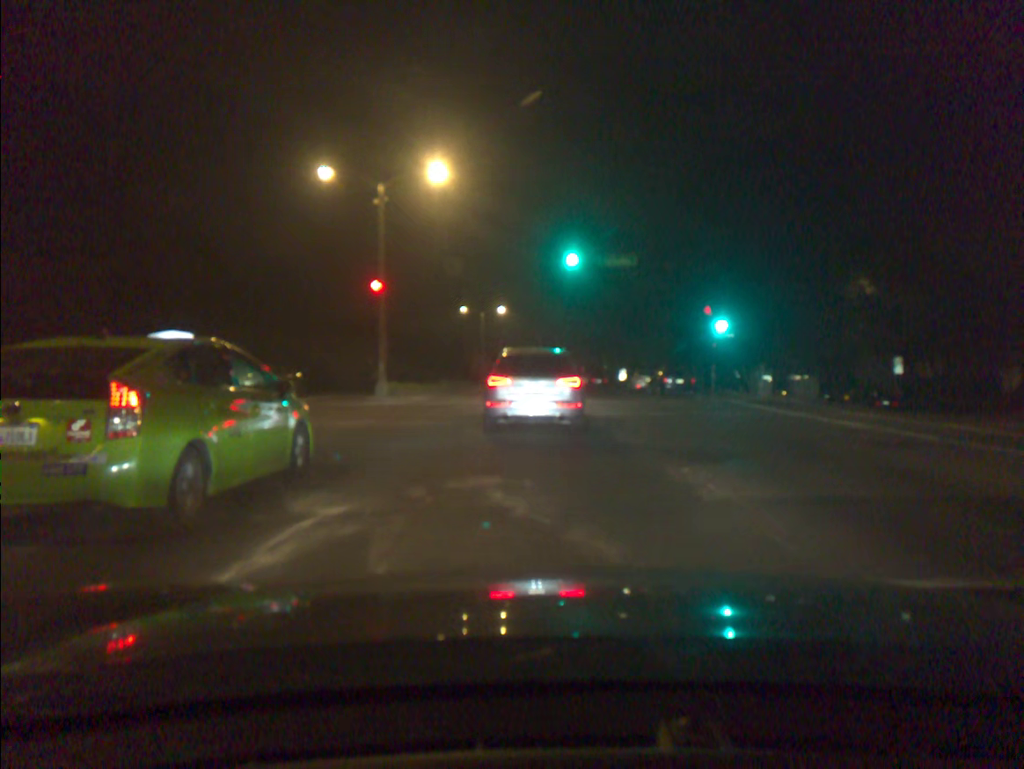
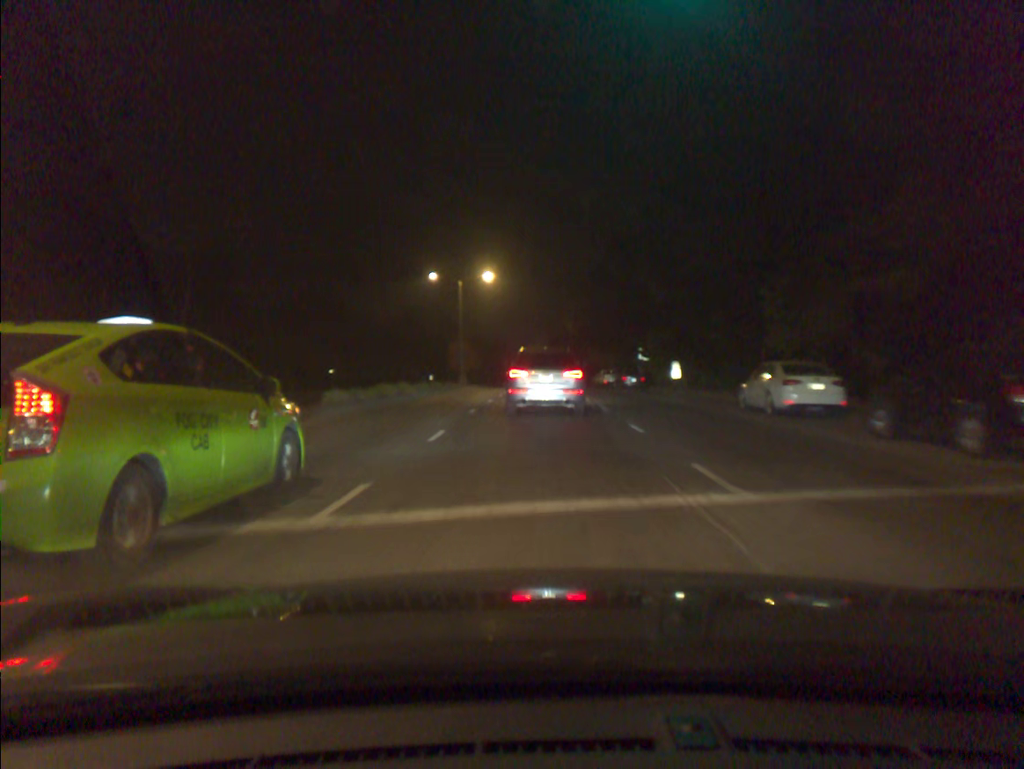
(0.0, +27.1) m; 0°
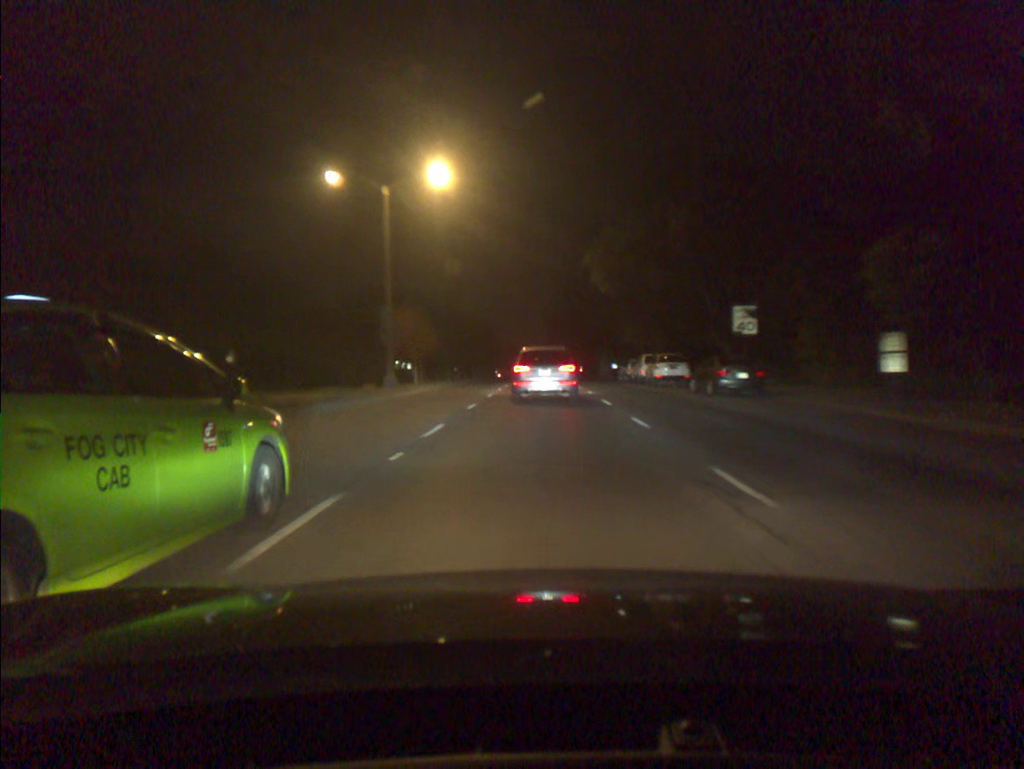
(-0.1, +29.3) m; 0°
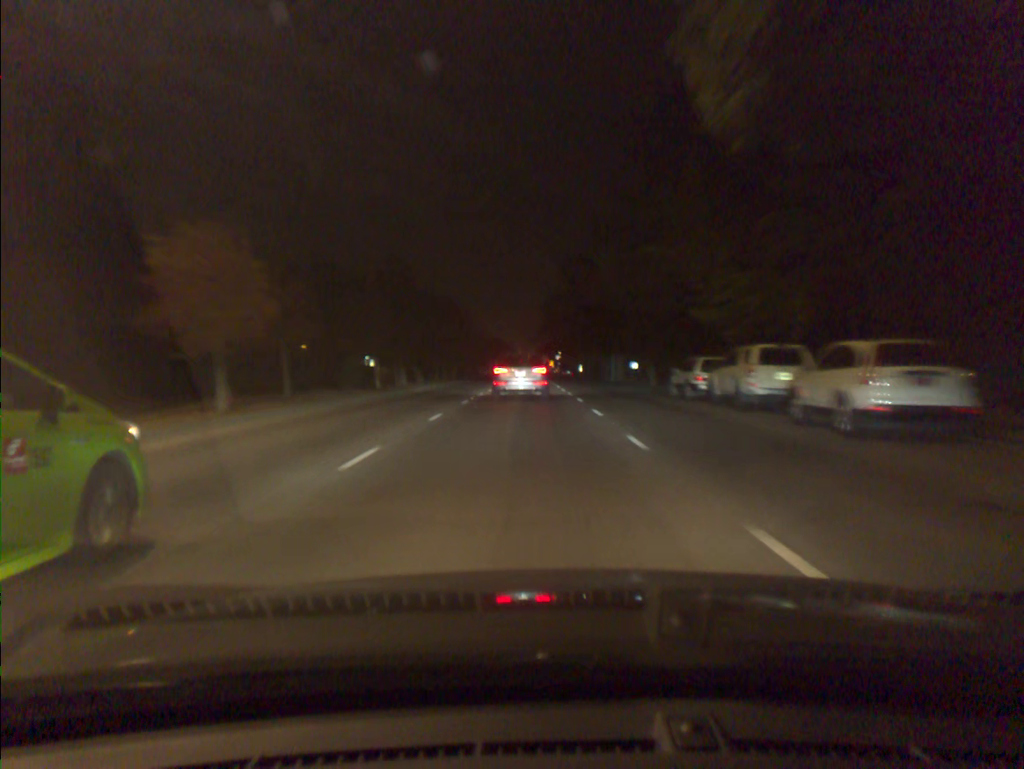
(+0.3, +25.1) m; 0°
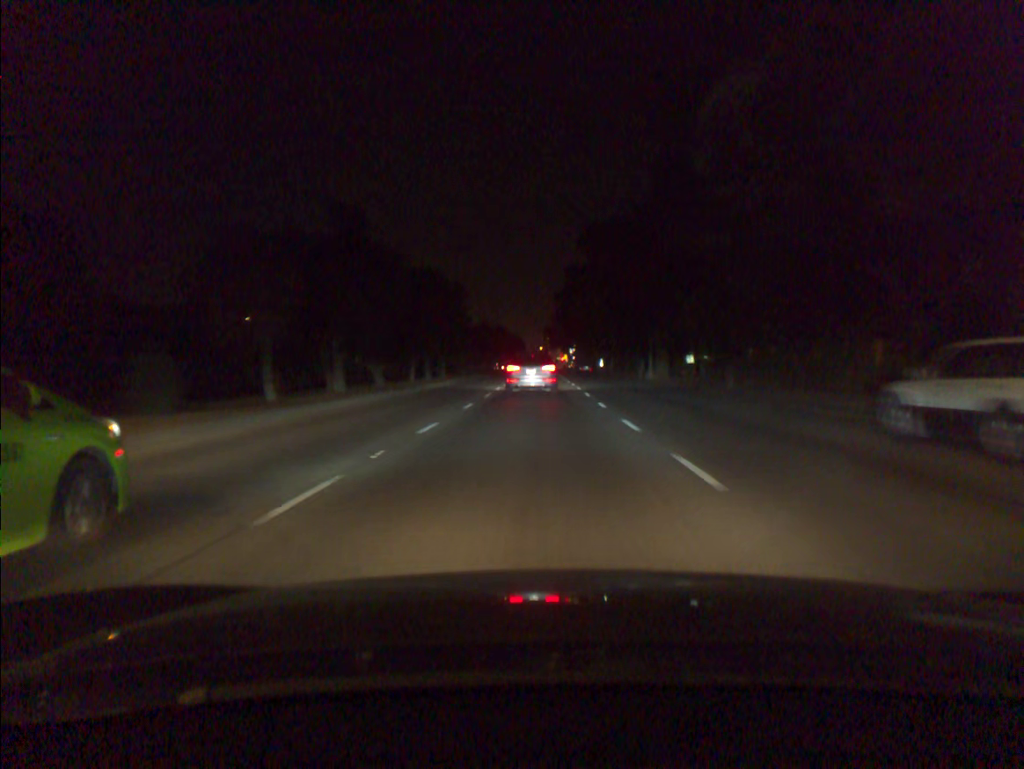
(-0.2, +17.8) m; -1°
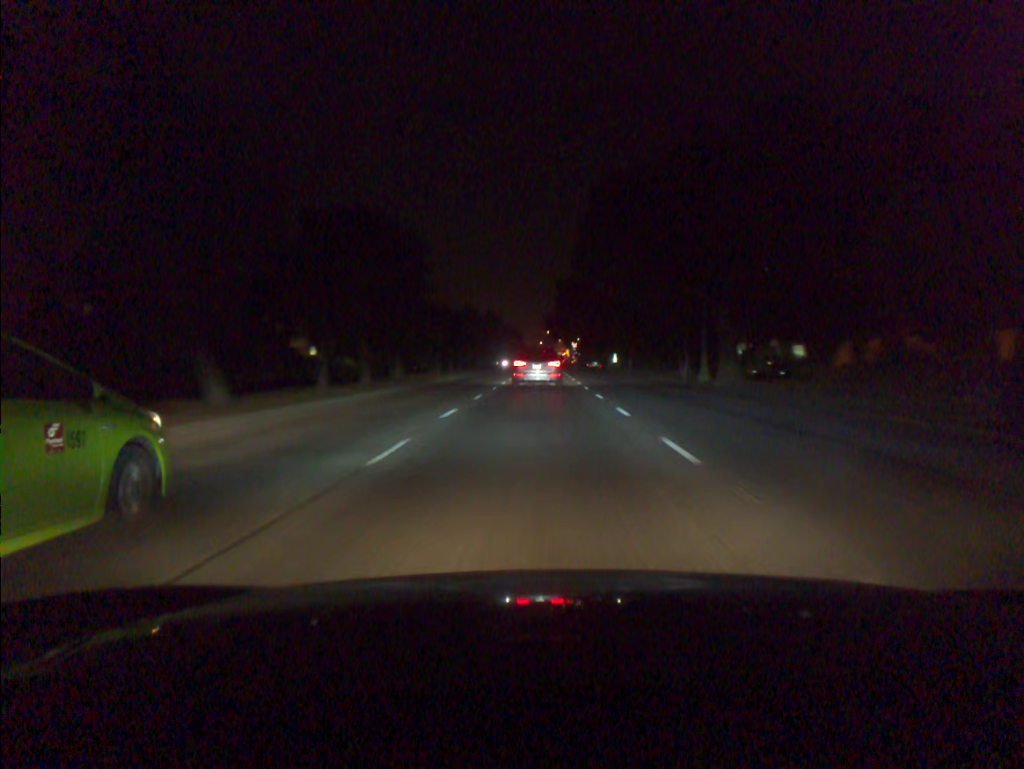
(-0.1, +19.0) m; 0°
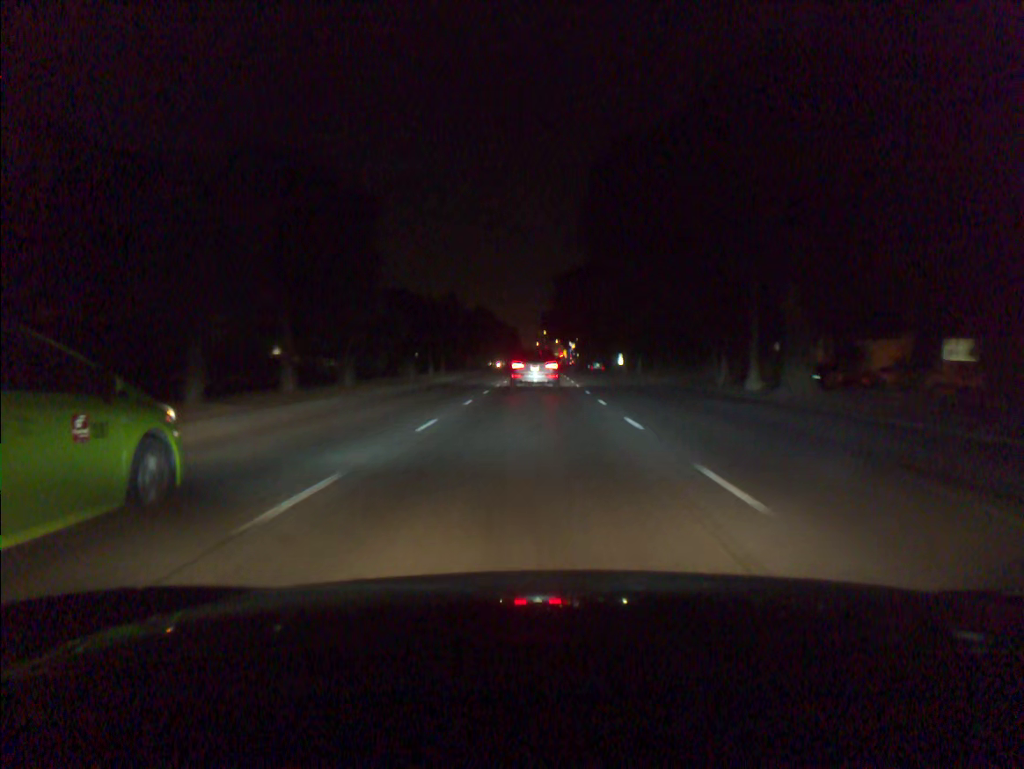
(0.0, +9.9) m; 0°
